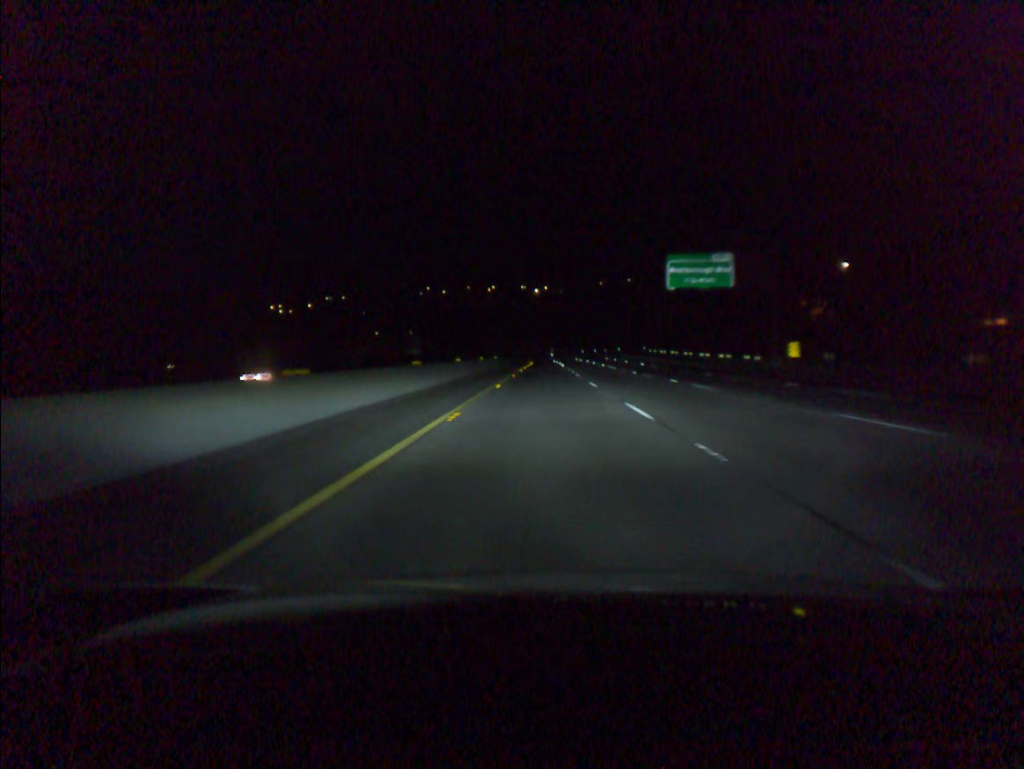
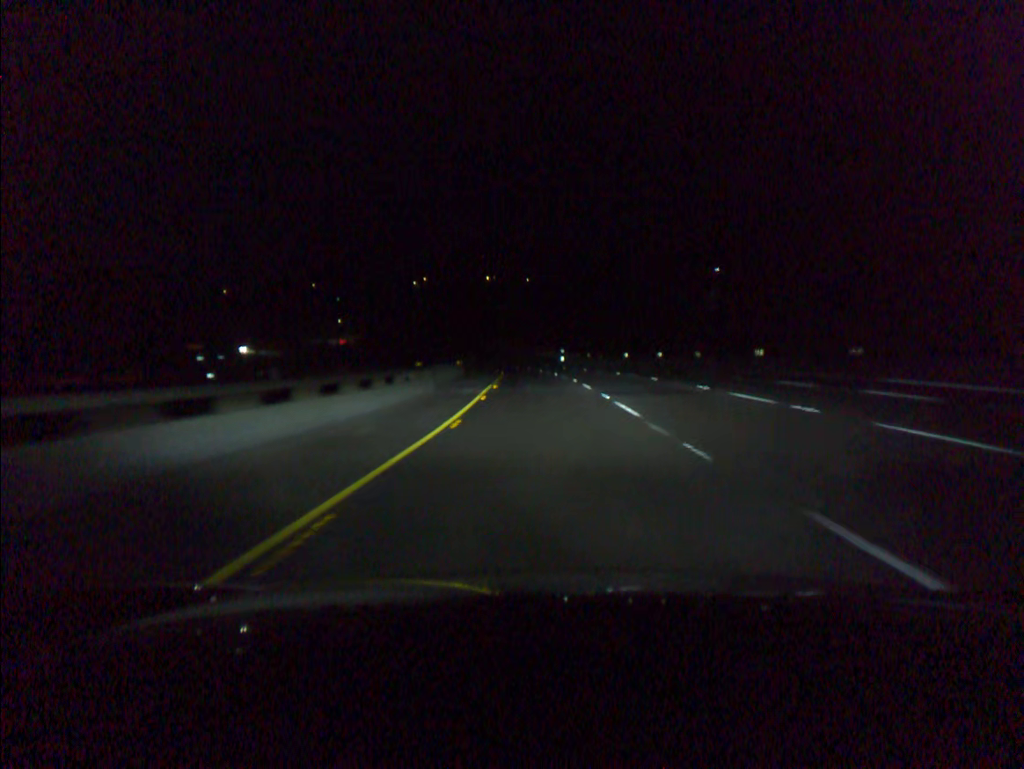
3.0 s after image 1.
(+0.1, +98.8) m; 0°
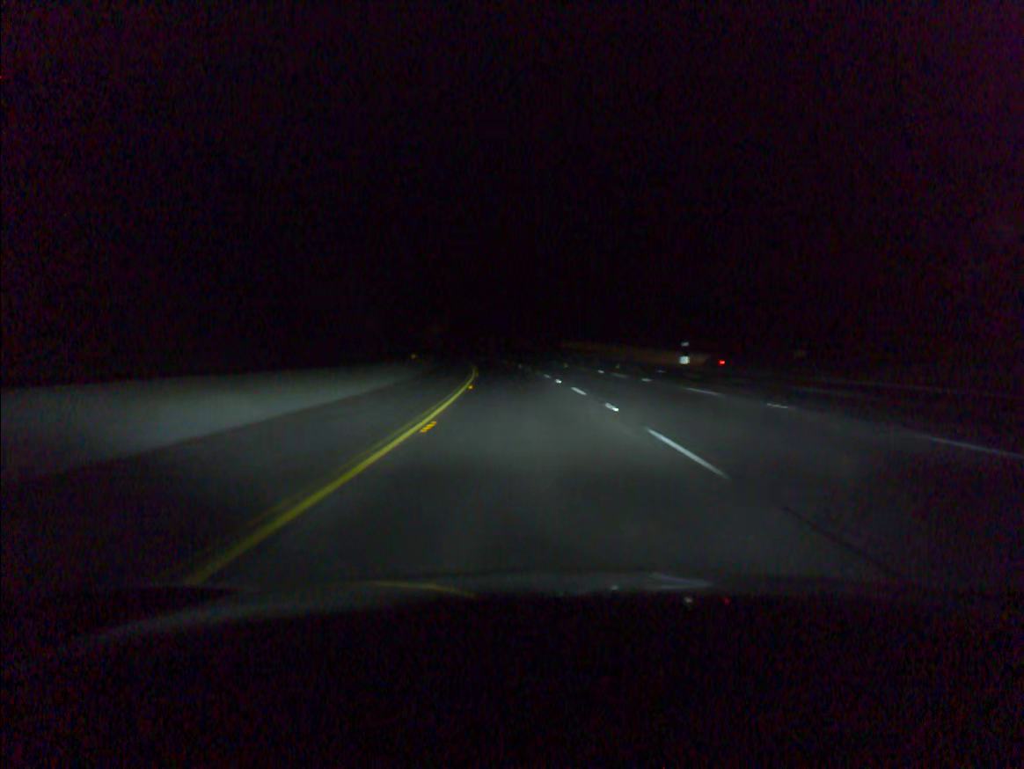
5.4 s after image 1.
(-2.8, +78.6) m; -5°
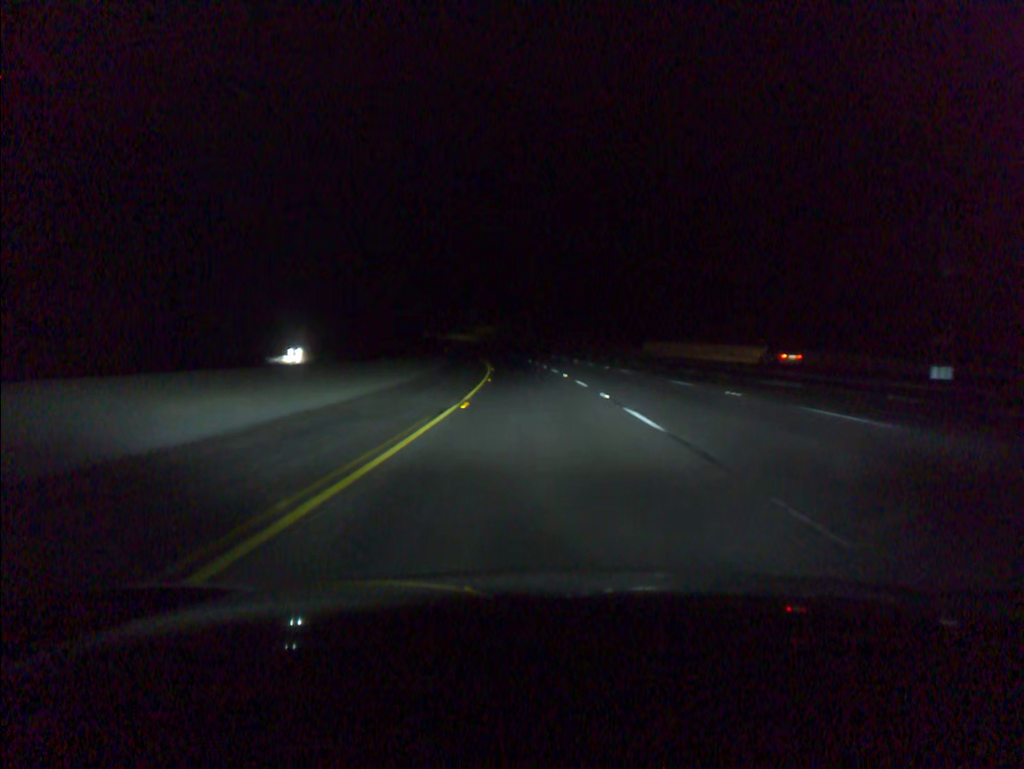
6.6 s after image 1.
(-1.6, +39.2) m; -5°
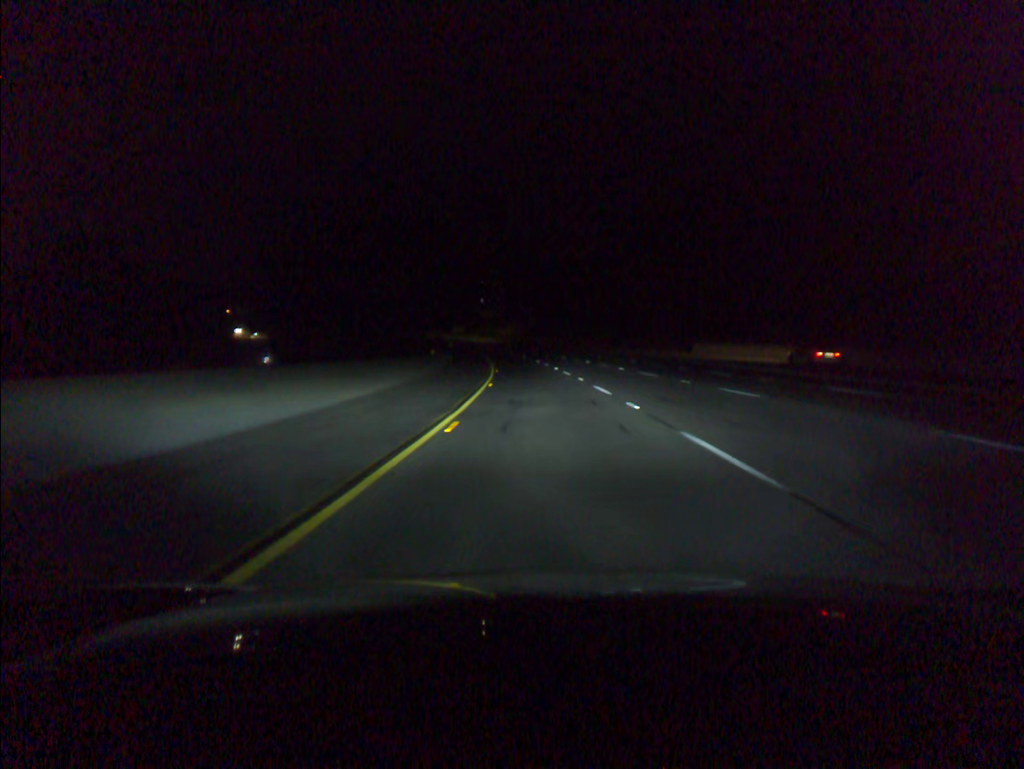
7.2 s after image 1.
(-0.3, +19.6) m; -2°
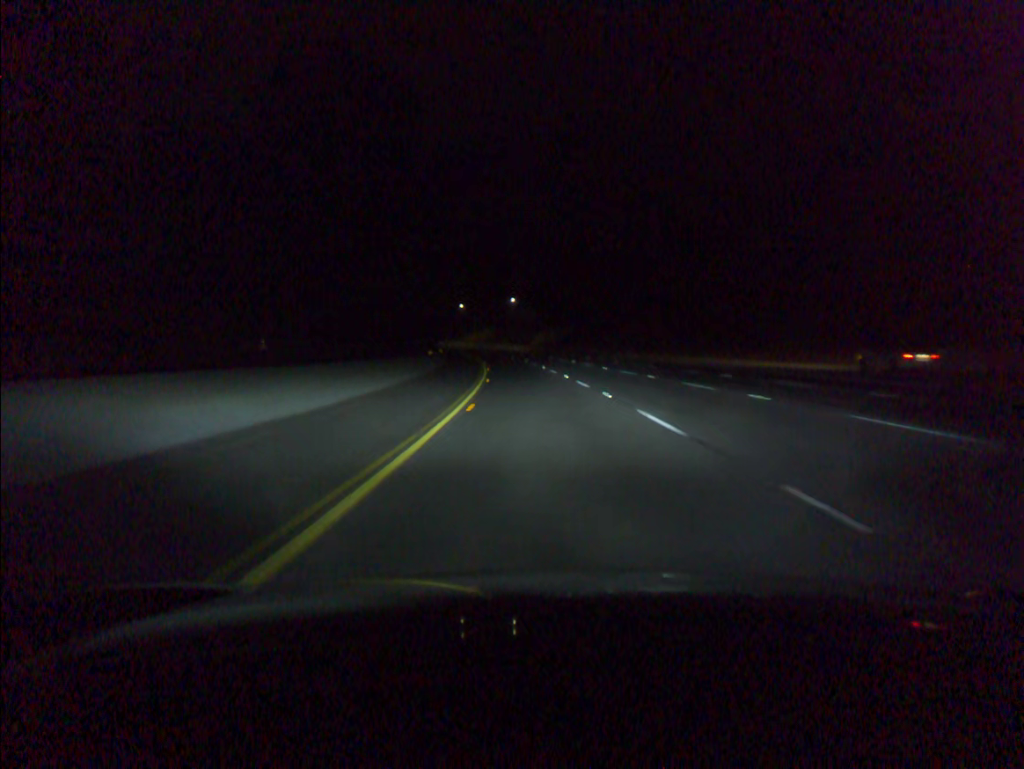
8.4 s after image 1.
(-1.0, +39.2) m; -3°
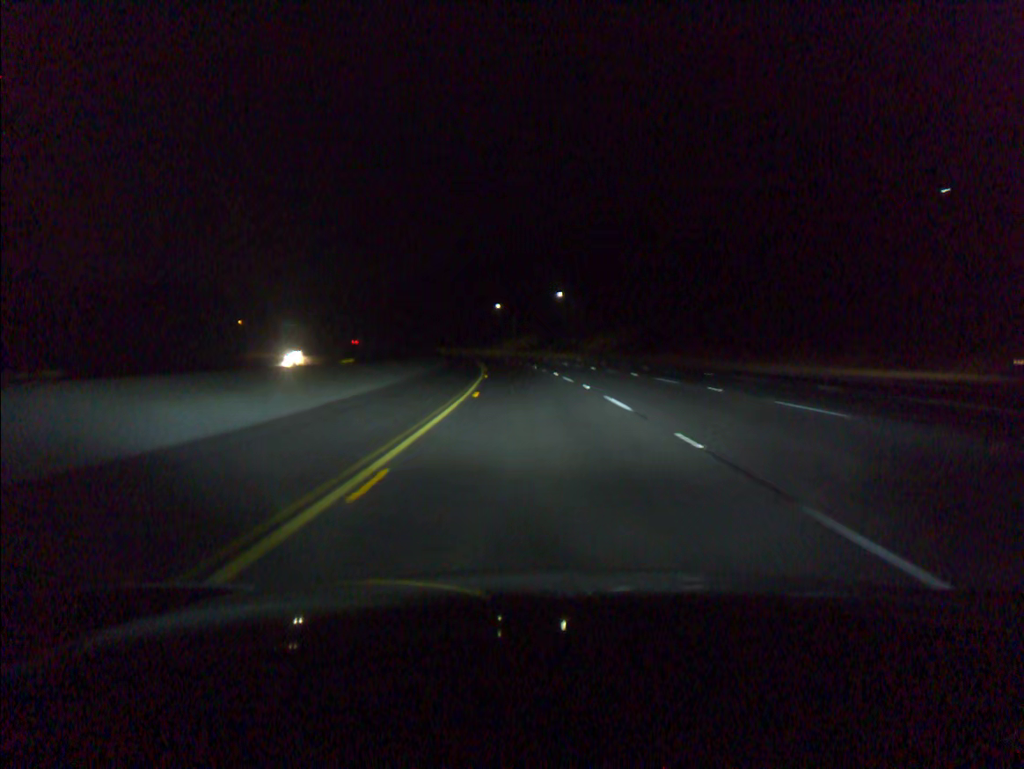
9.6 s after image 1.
(-1.2, +39.1) m; -4°
